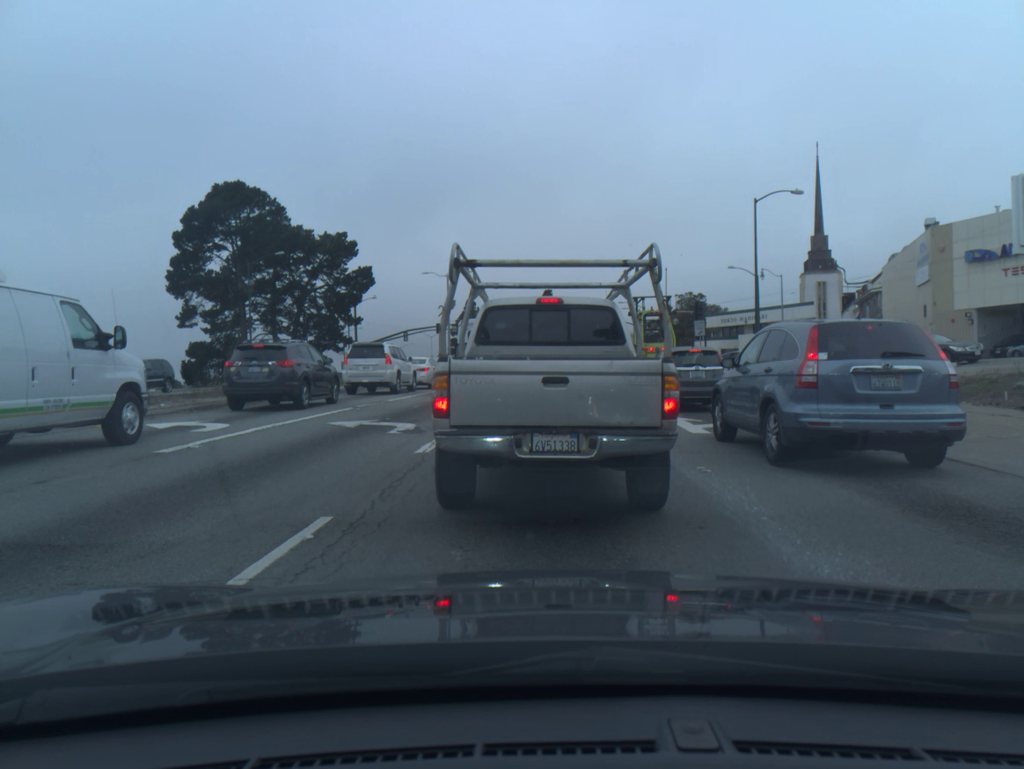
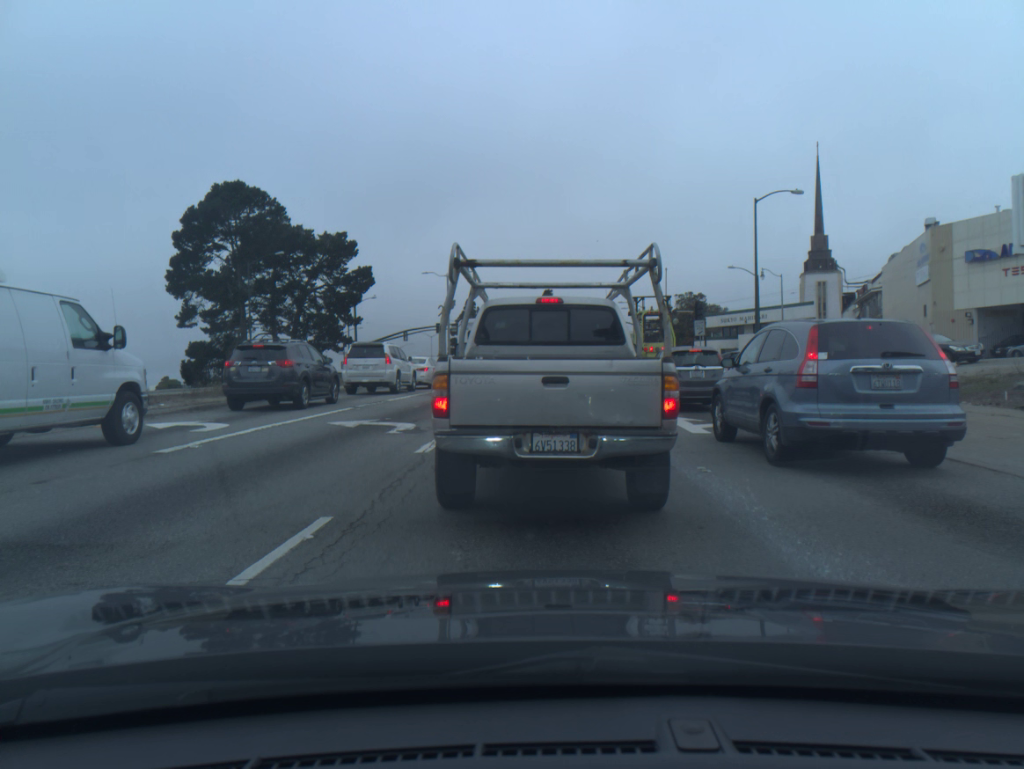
(0.0, 0.0) m; 0°
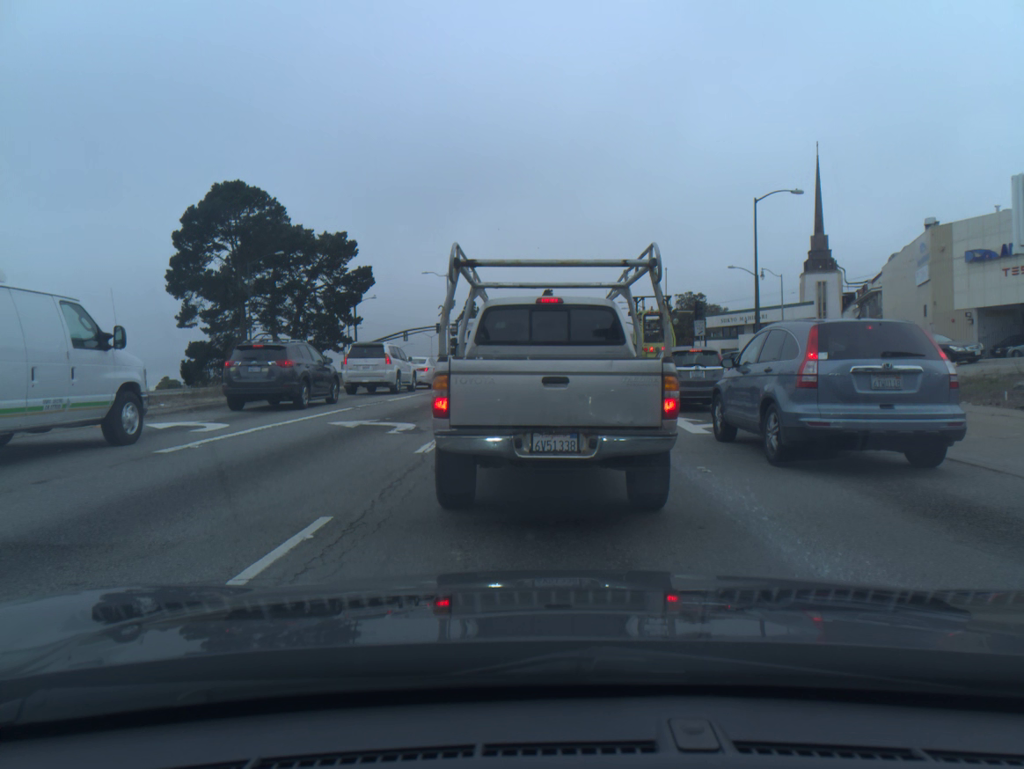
(0.0, 0.0) m; 0°
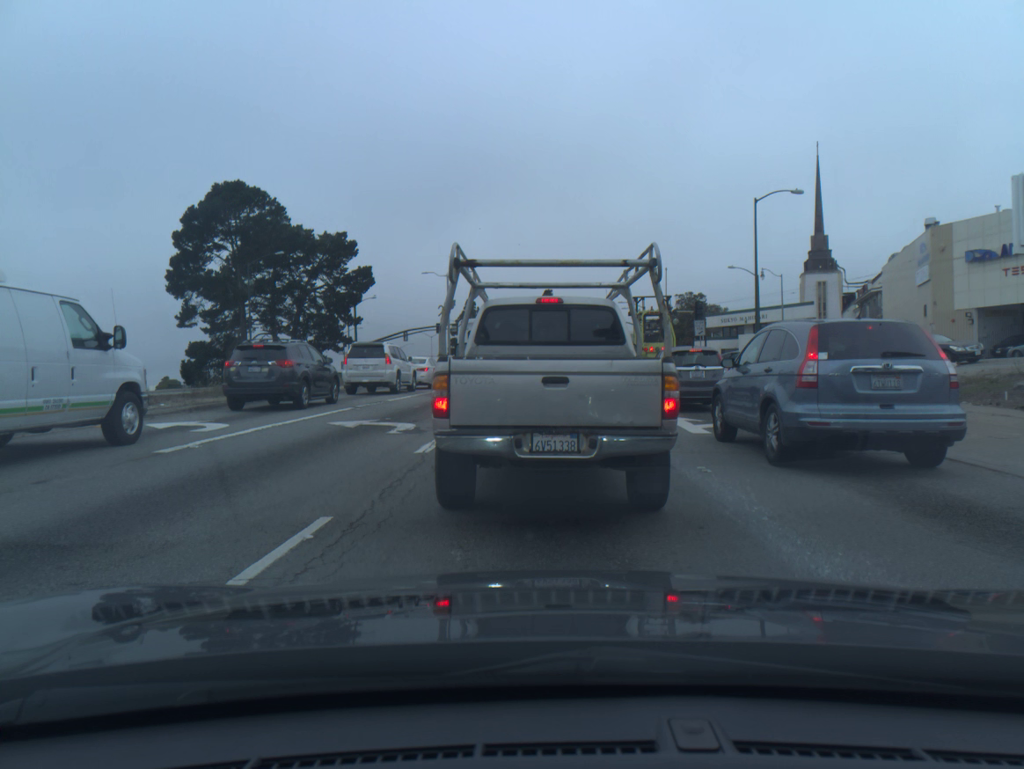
(0.0, 0.0) m; 0°
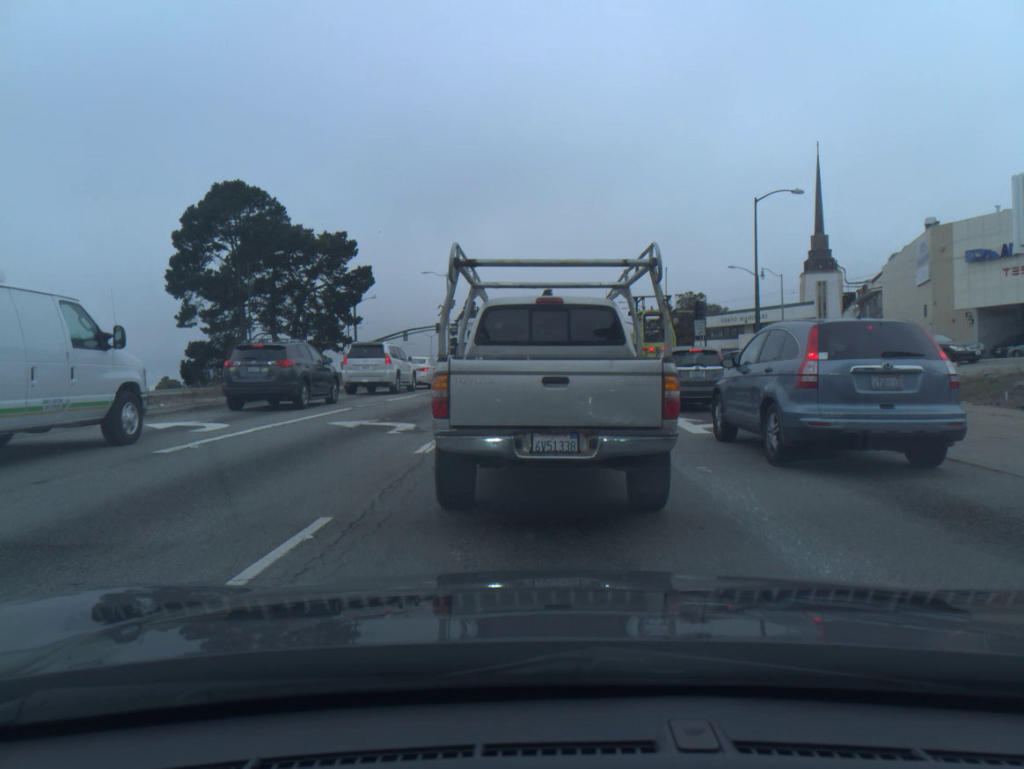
(0.0, 0.0) m; 0°
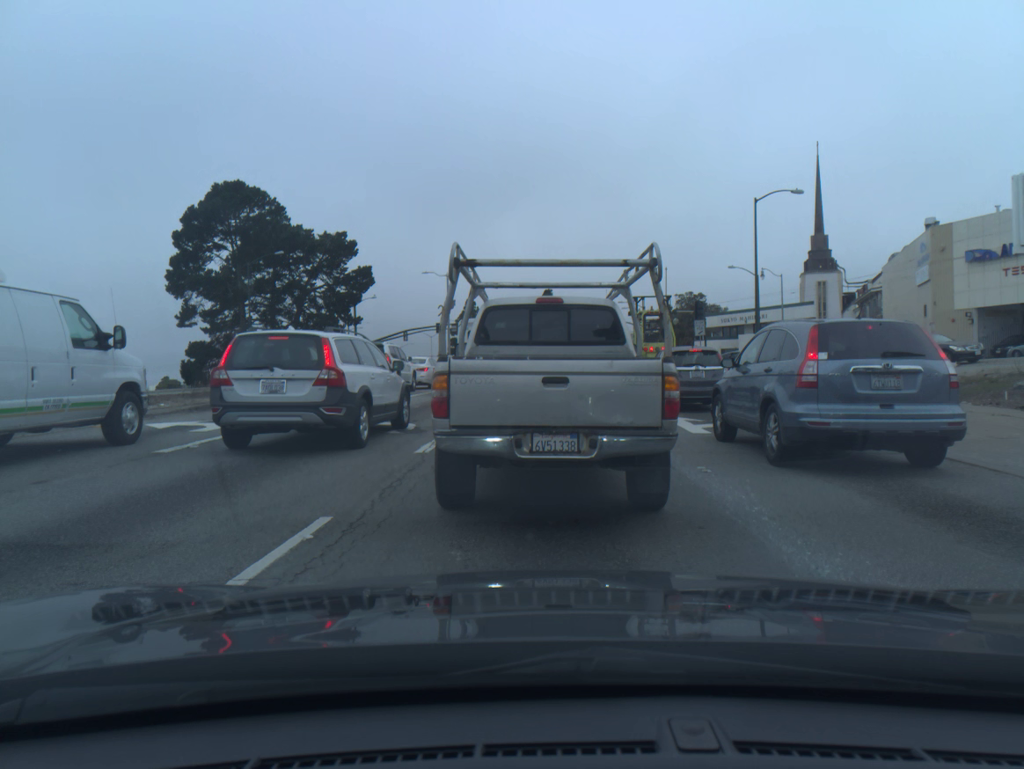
(0.0, +0.1) m; 0°
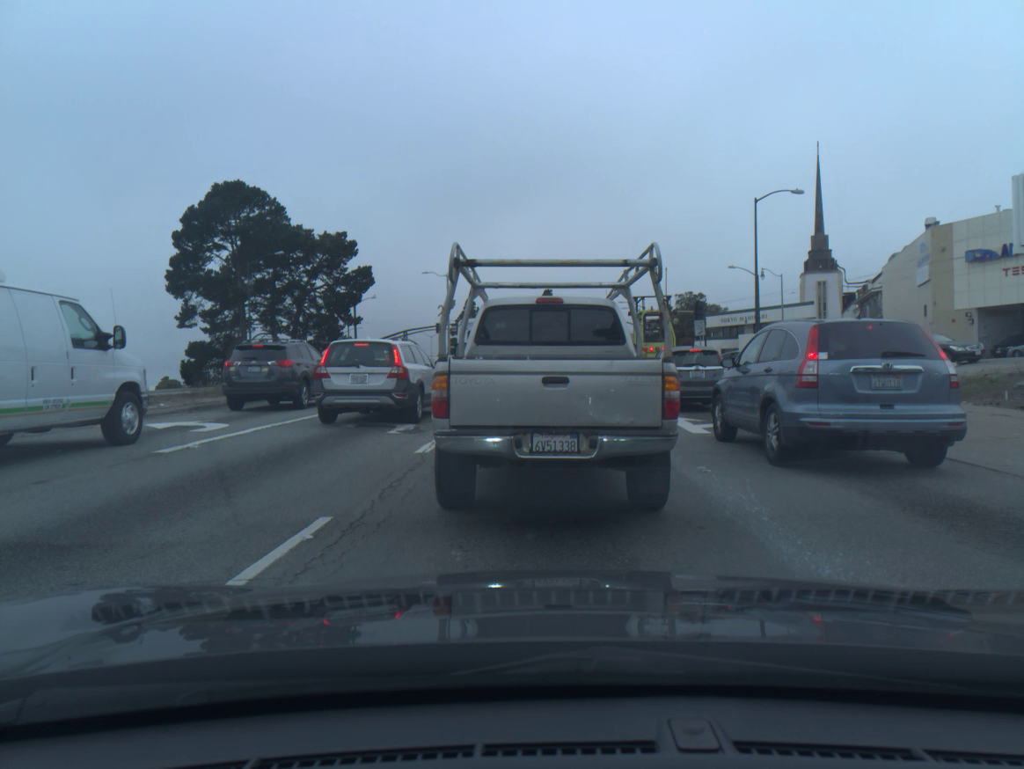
(0.0, 0.0) m; 0°
